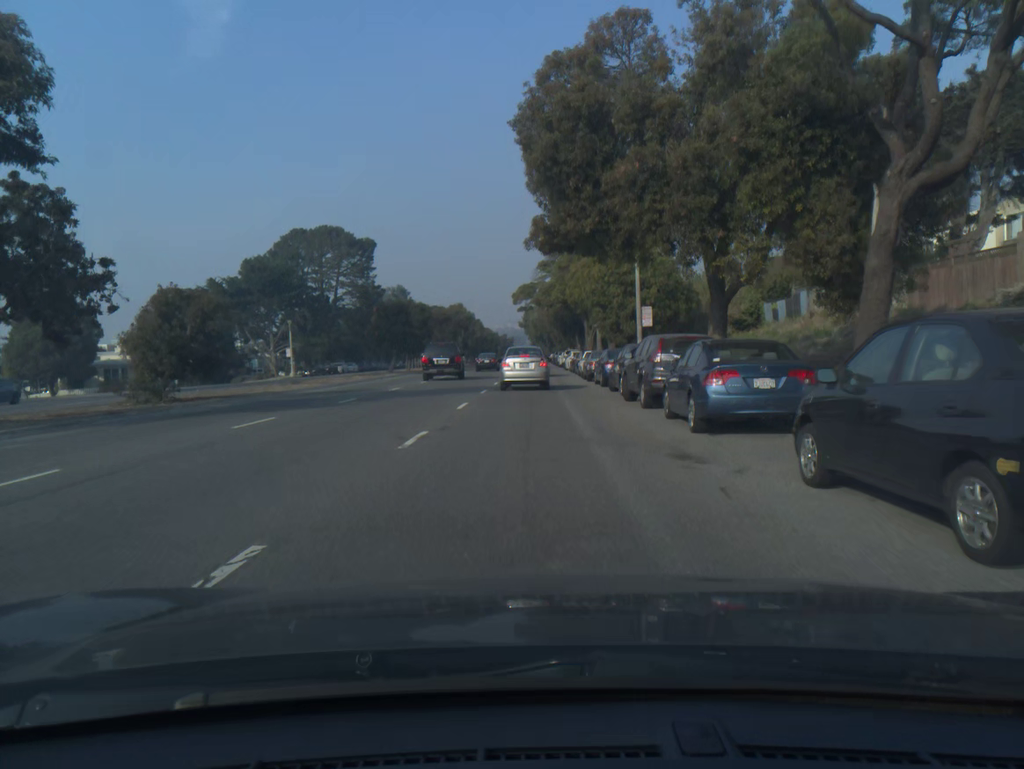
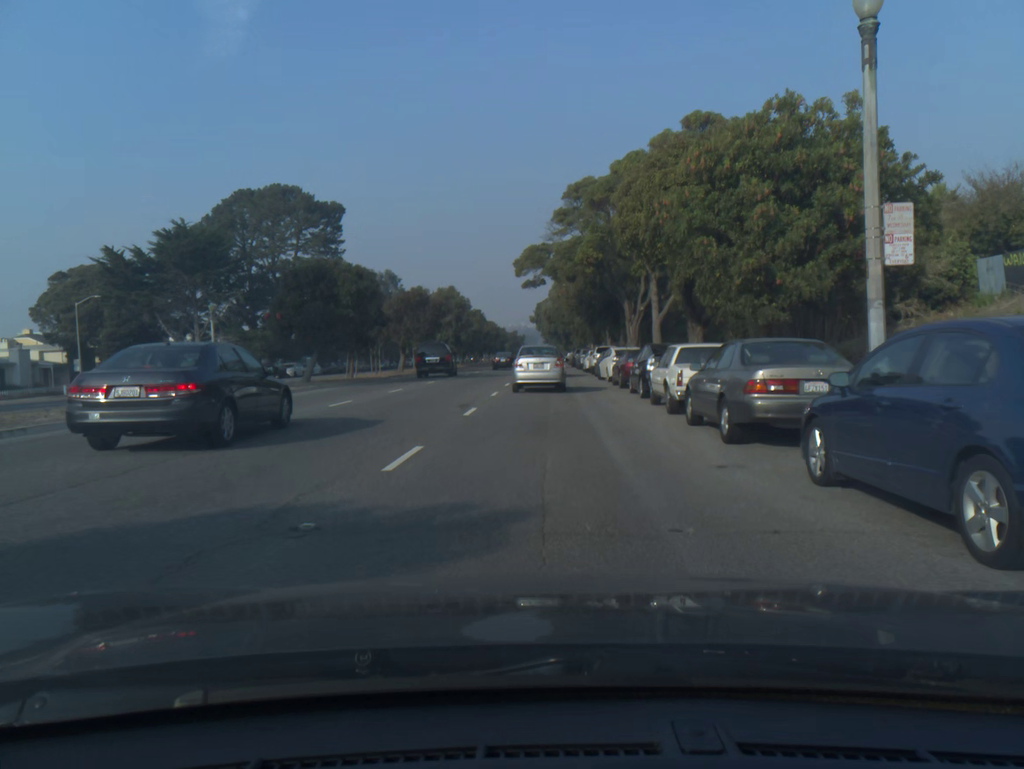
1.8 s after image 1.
(-0.3, +24.4) m; -1°
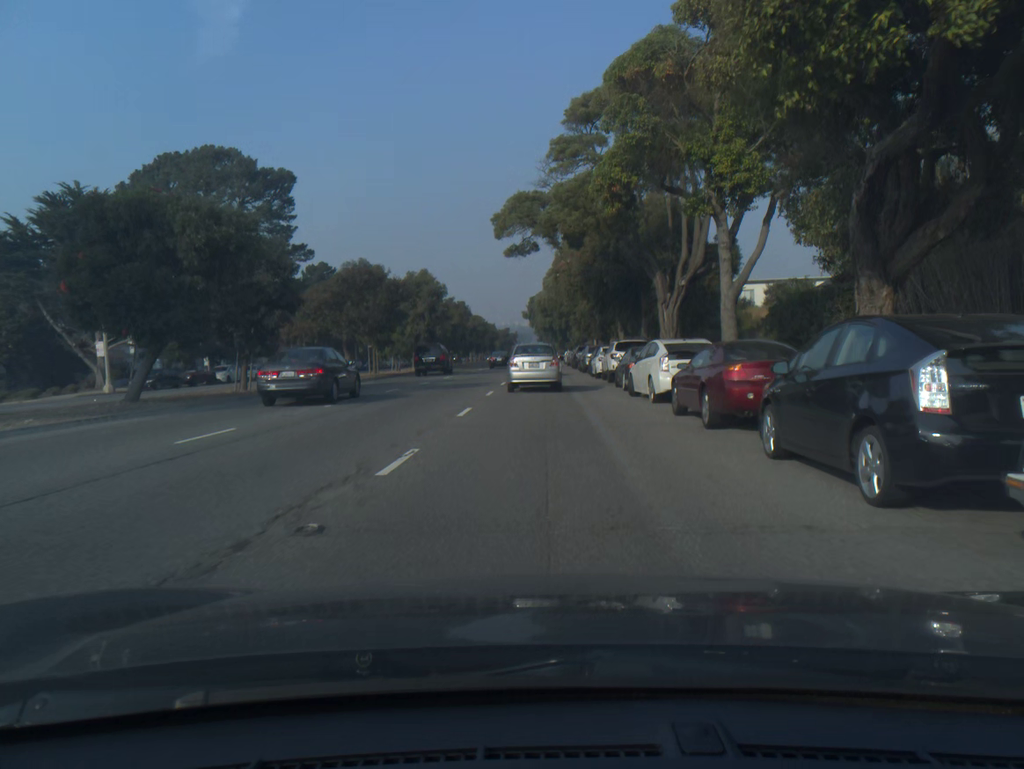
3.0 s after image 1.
(+0.1, +15.2) m; 0°
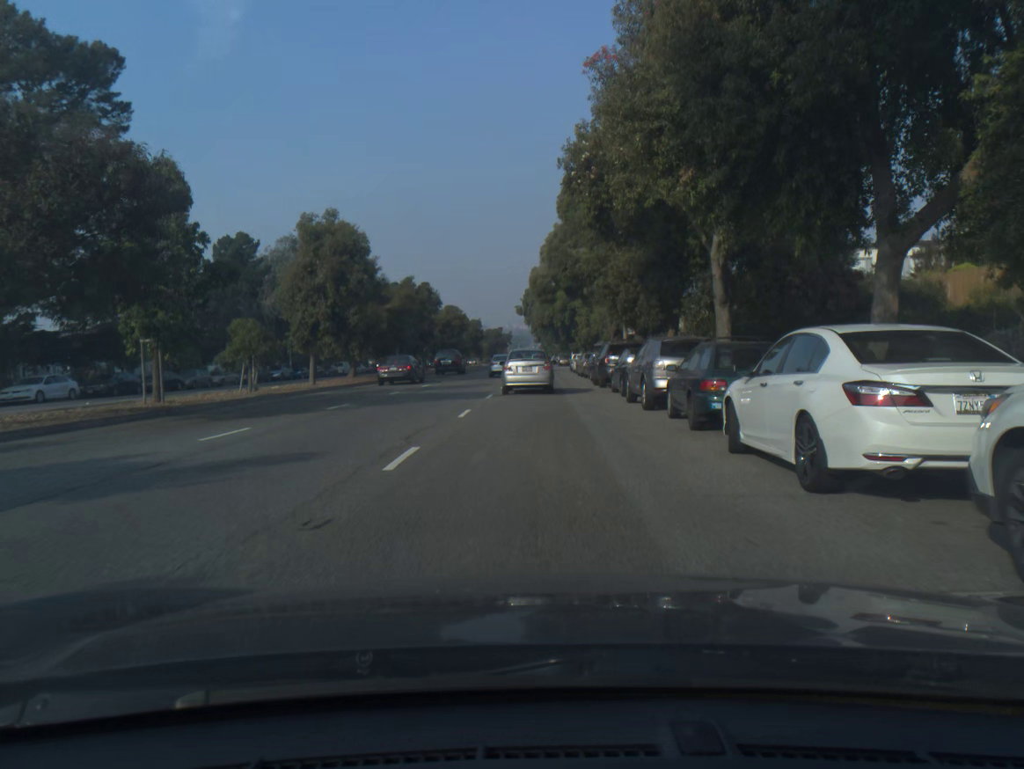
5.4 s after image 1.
(0.0, +29.0) m; 0°
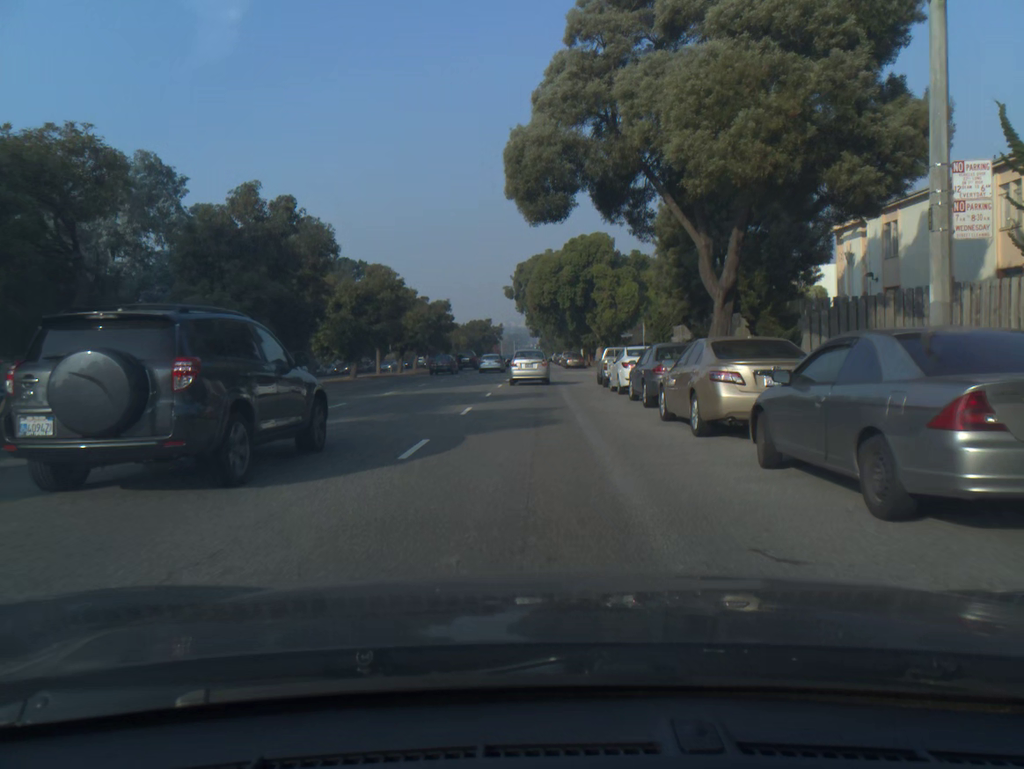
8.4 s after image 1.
(0.0, +36.3) m; 0°
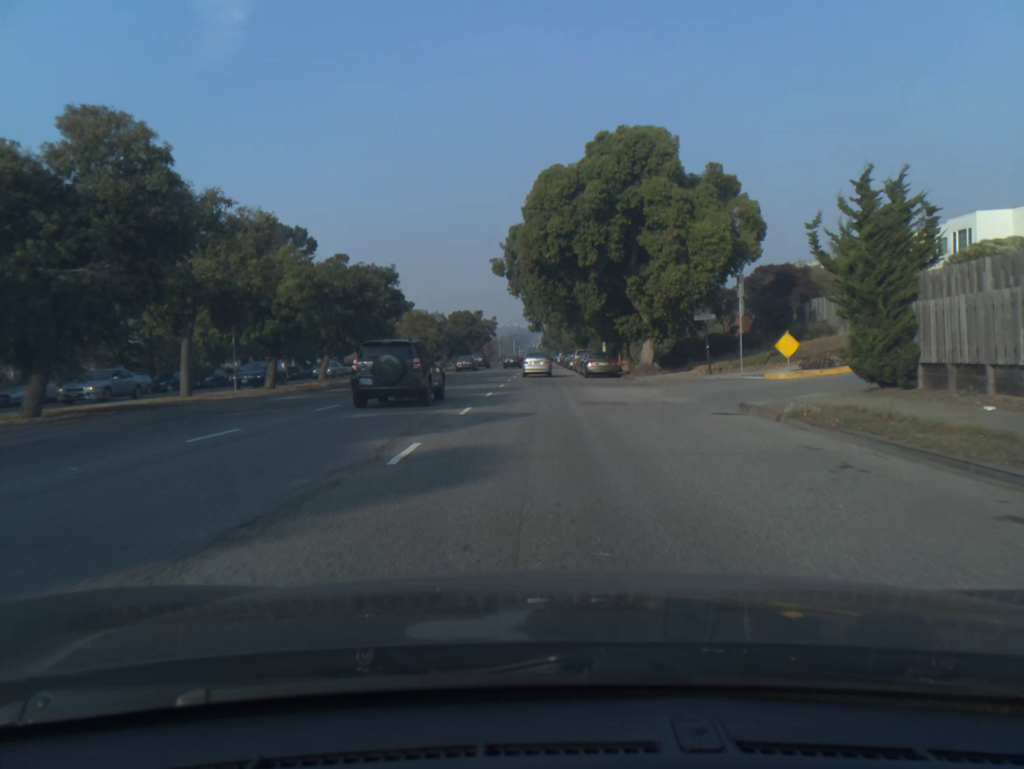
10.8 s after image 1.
(0.0, +29.7) m; 0°
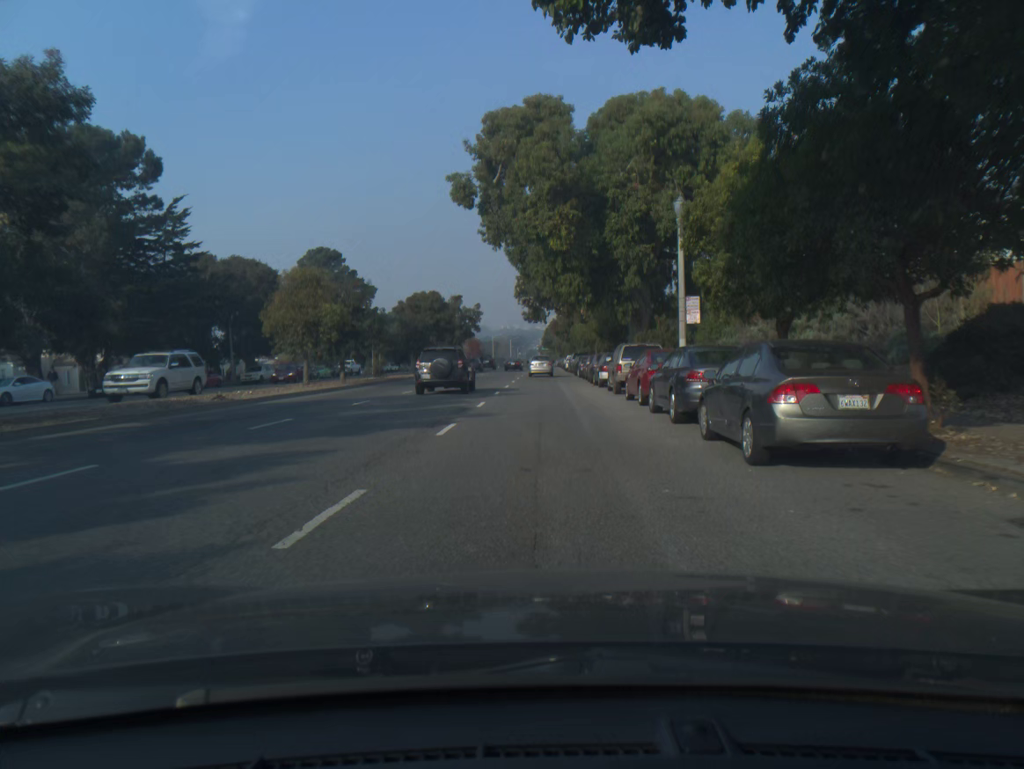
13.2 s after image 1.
(0.0, +33.4) m; 0°
